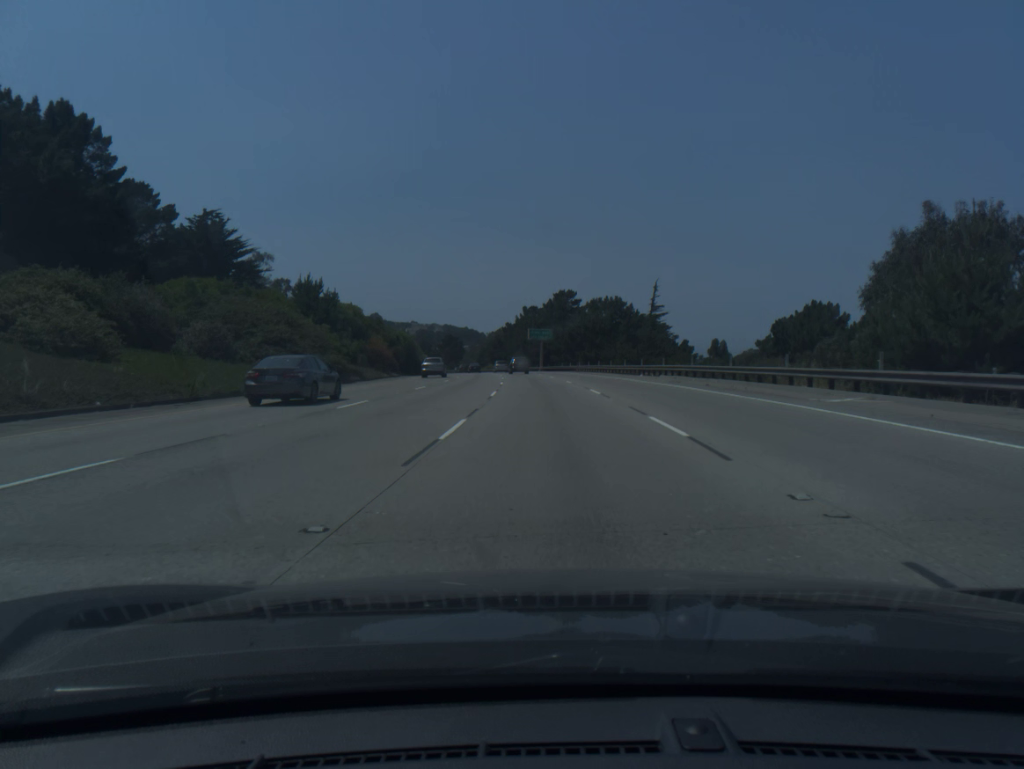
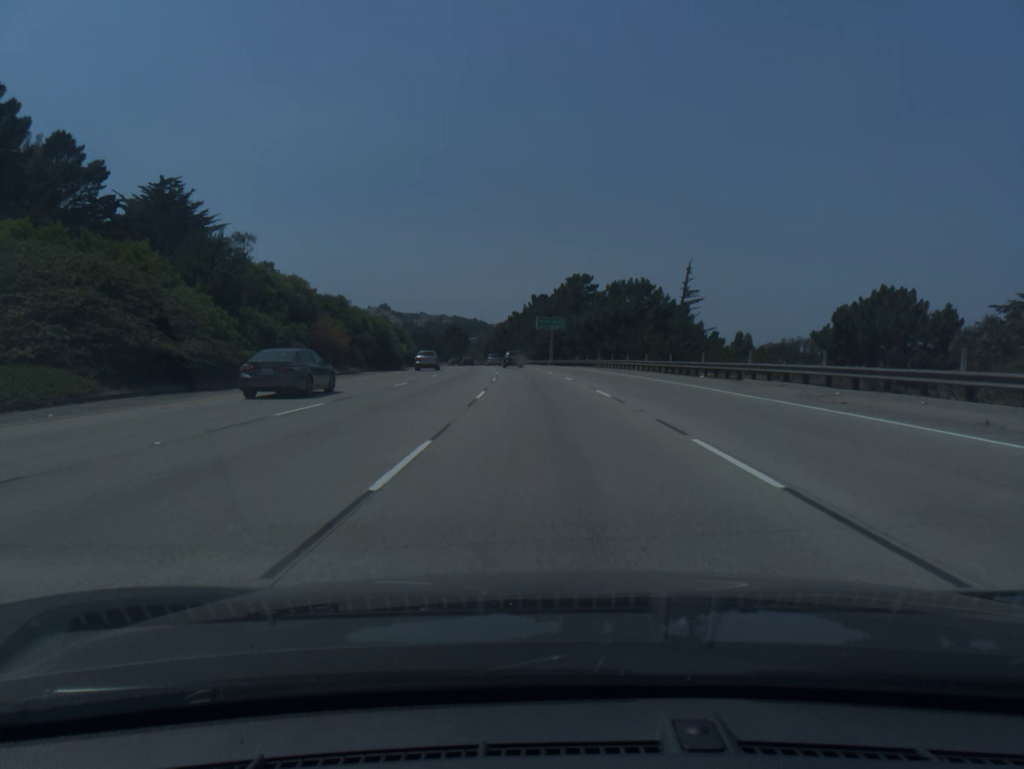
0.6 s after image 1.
(-0.1, +19.2) m; -1°
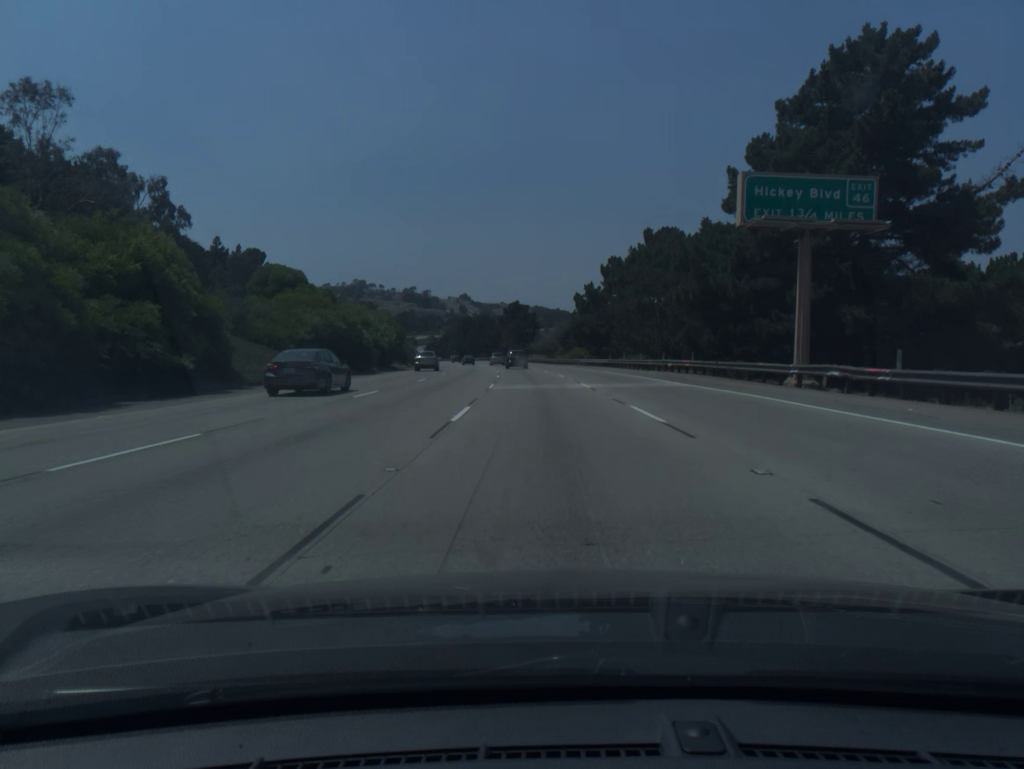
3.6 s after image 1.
(-5.0, +95.4) m; -6°
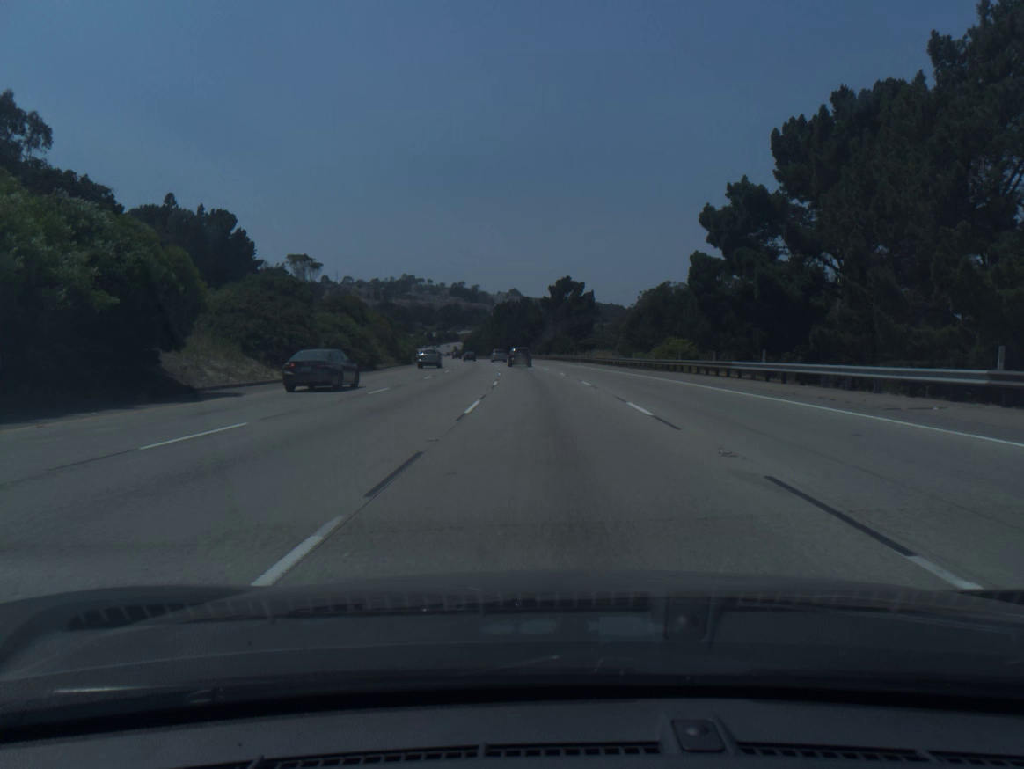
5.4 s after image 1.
(-1.8, +56.6) m; -4°
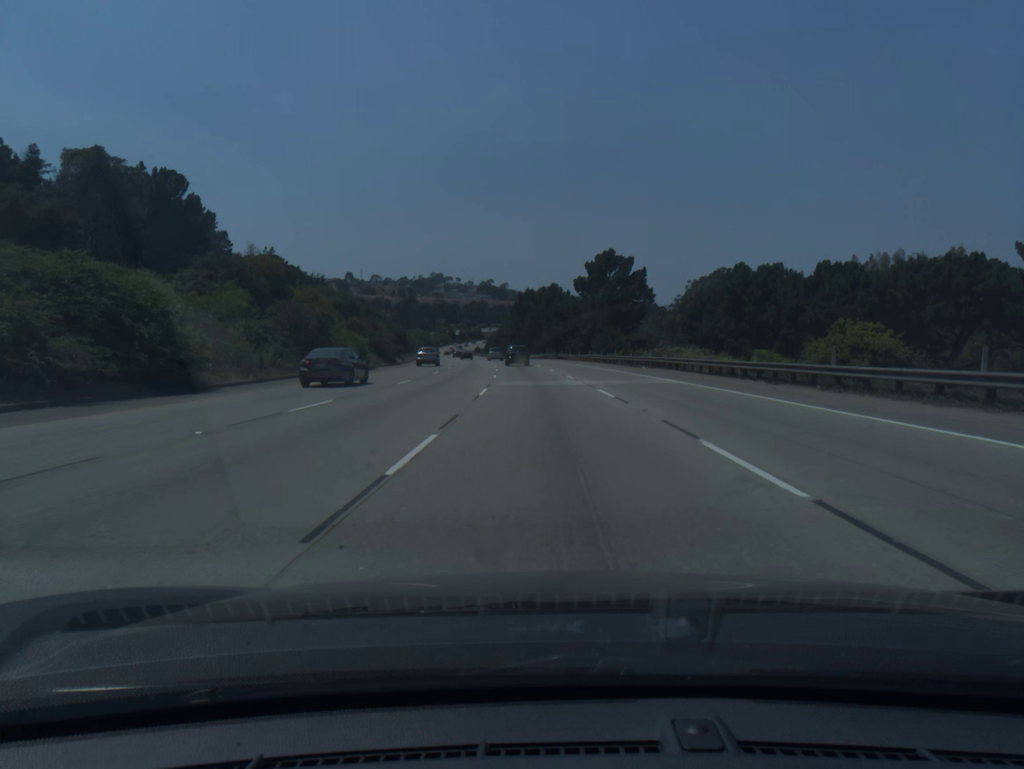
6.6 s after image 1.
(-0.7, +37.5) m; -2°
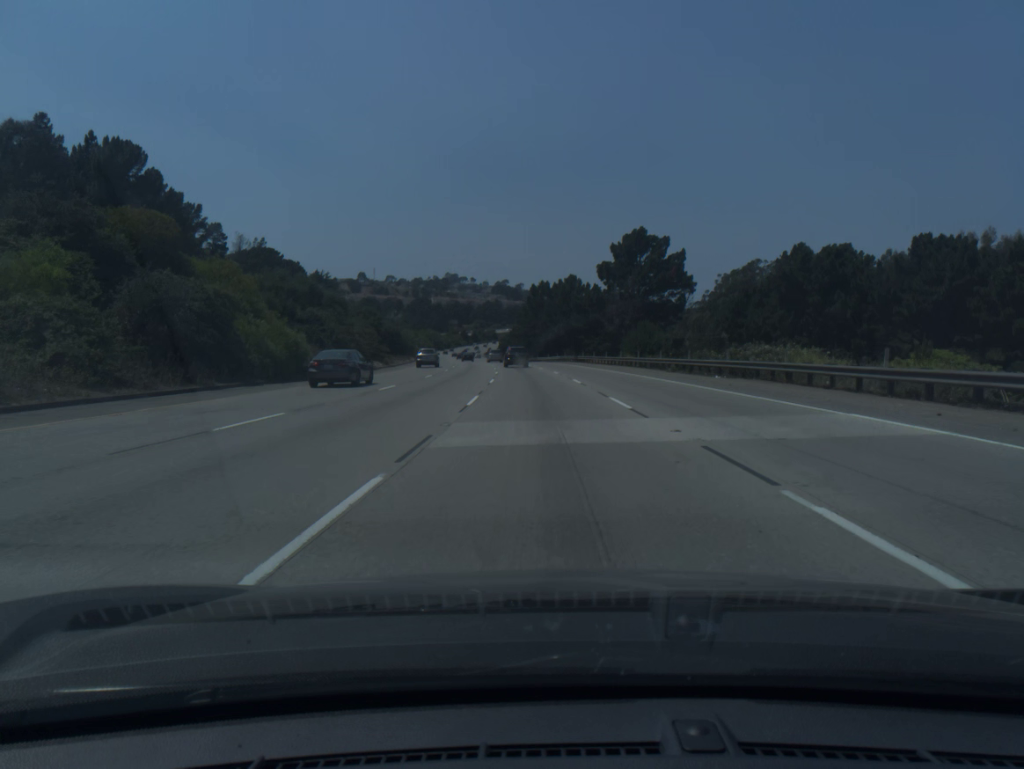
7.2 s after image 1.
(-0.2, +18.6) m; -1°
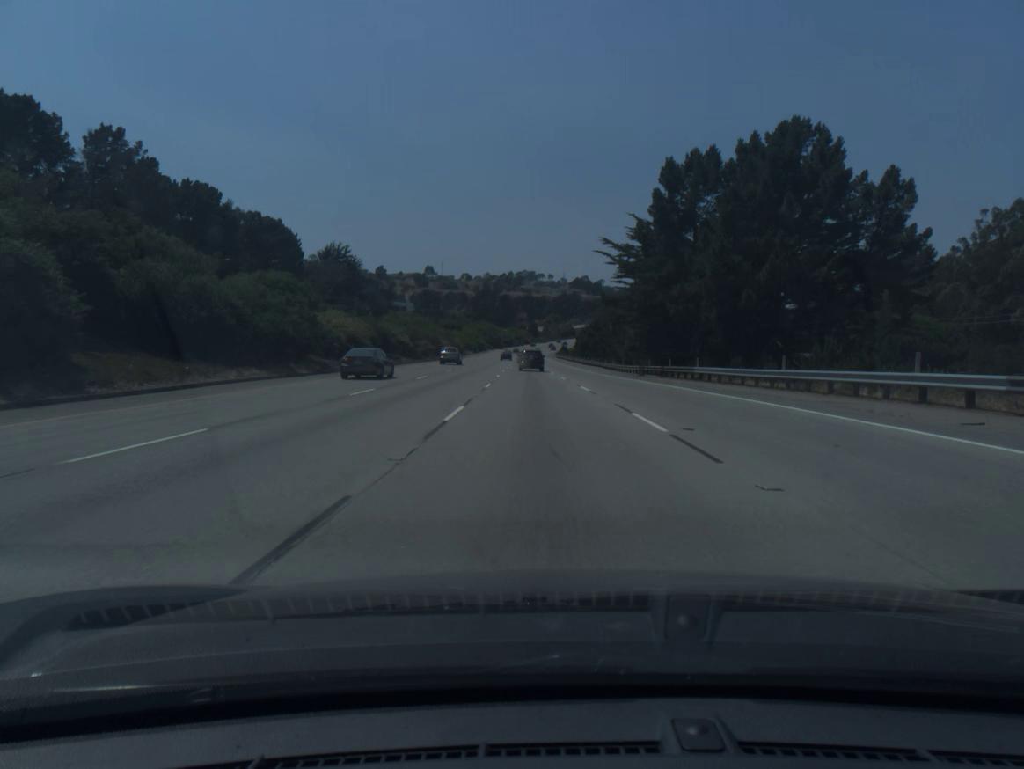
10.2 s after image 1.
(-4.7, +92.1) m; -6°
